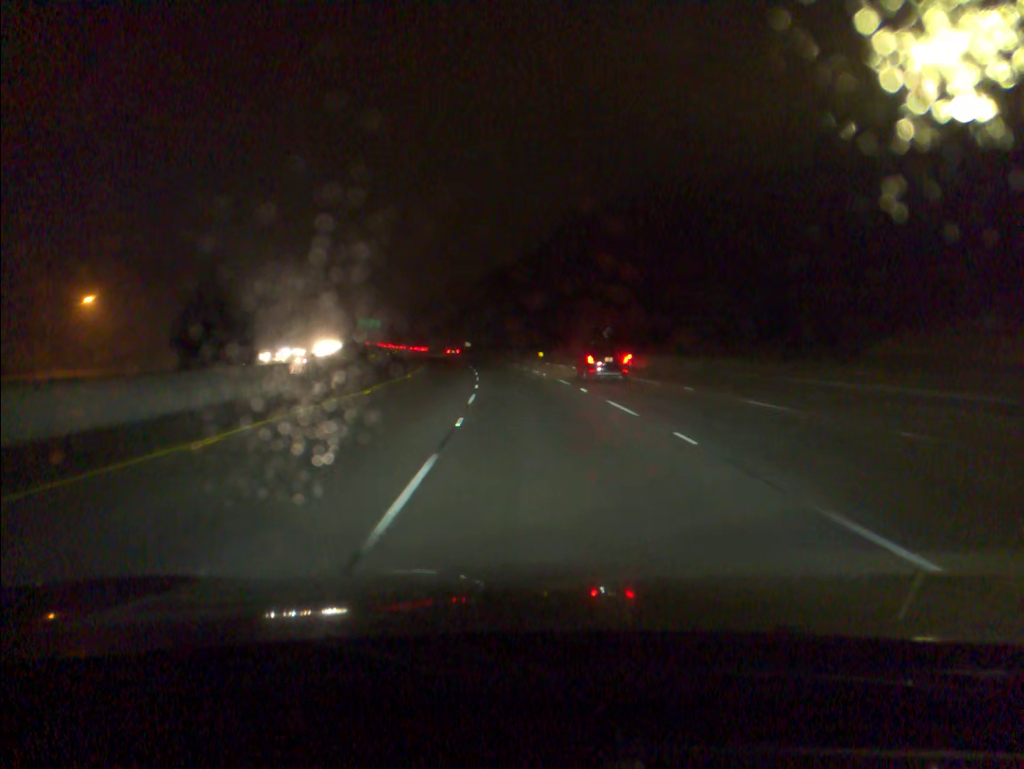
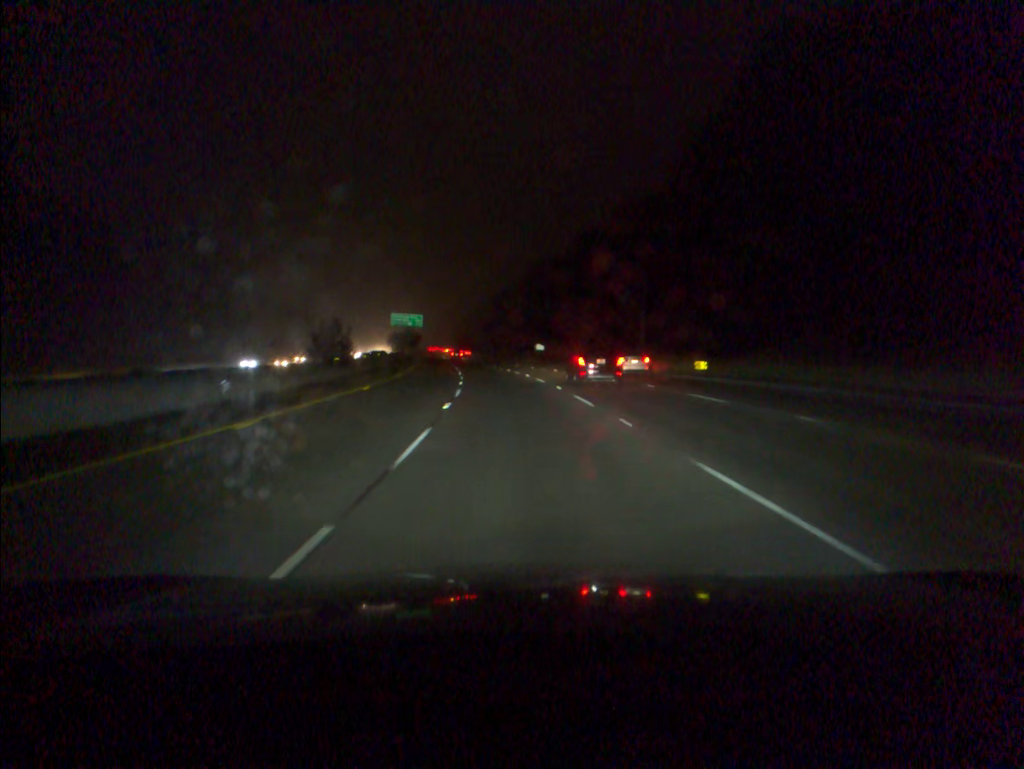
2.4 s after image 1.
(-3.4, +69.3) m; -6°
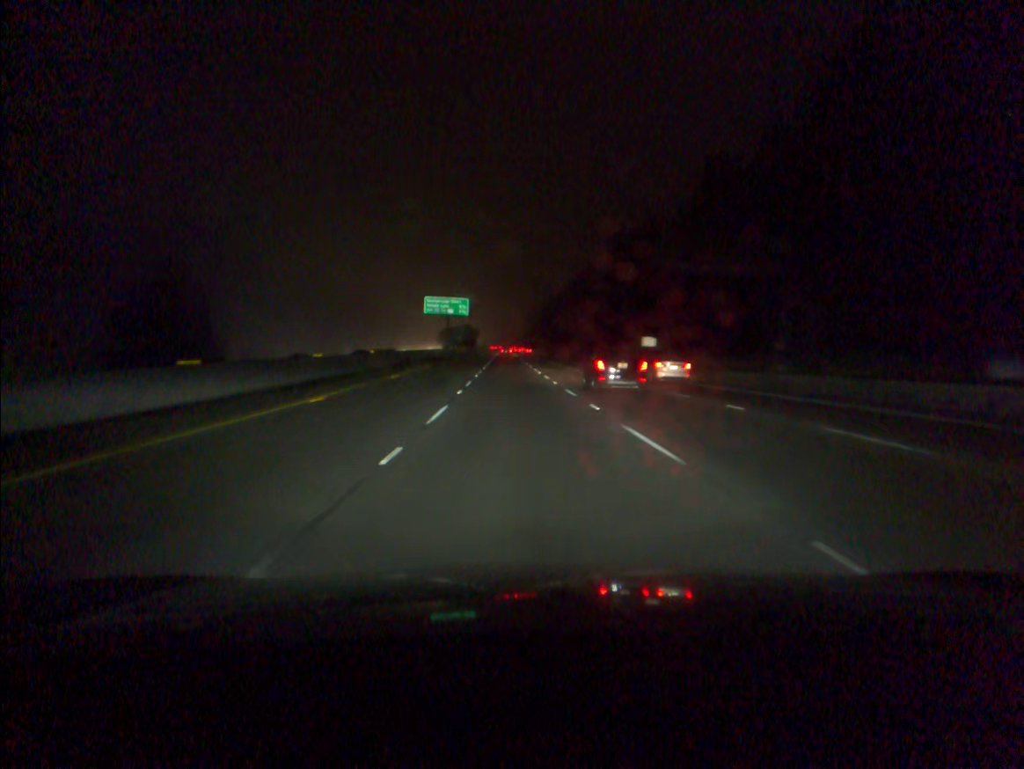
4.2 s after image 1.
(-2.6, +53.0) m; -5°
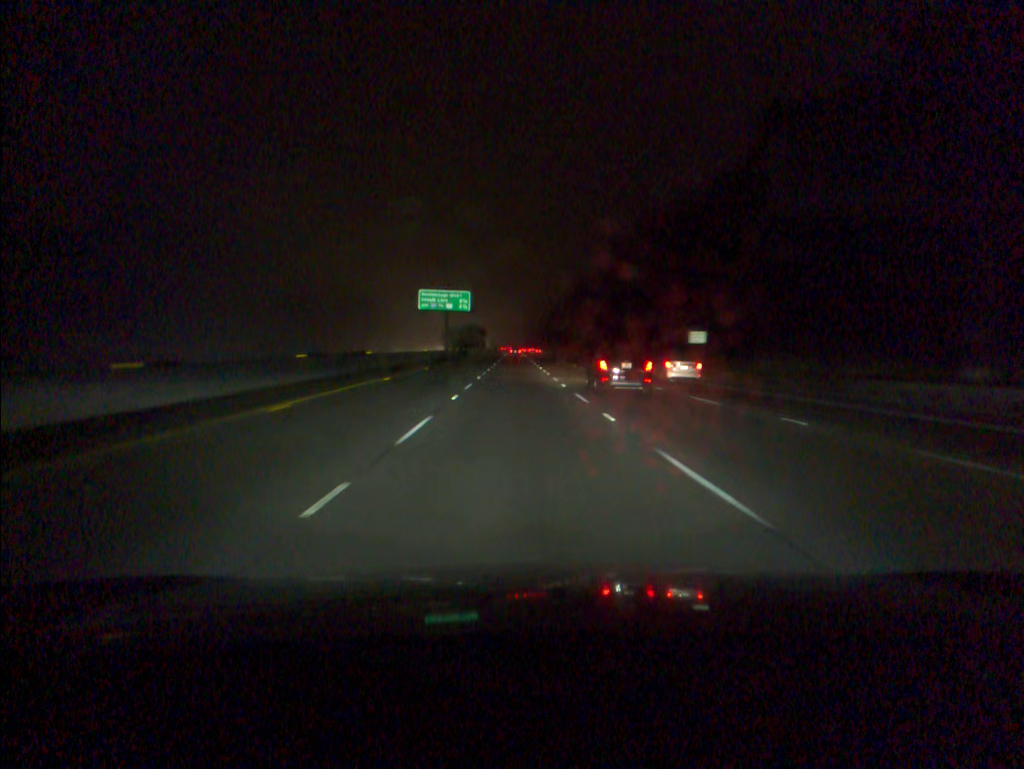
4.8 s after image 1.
(-0.1, +17.9) m; -1°
